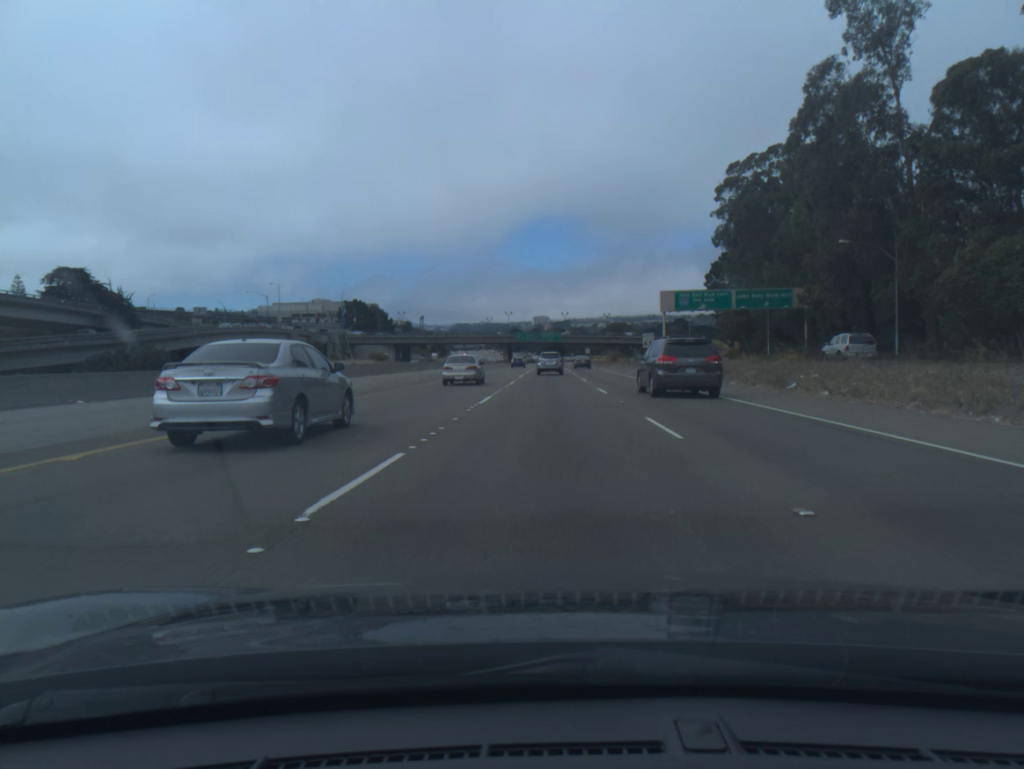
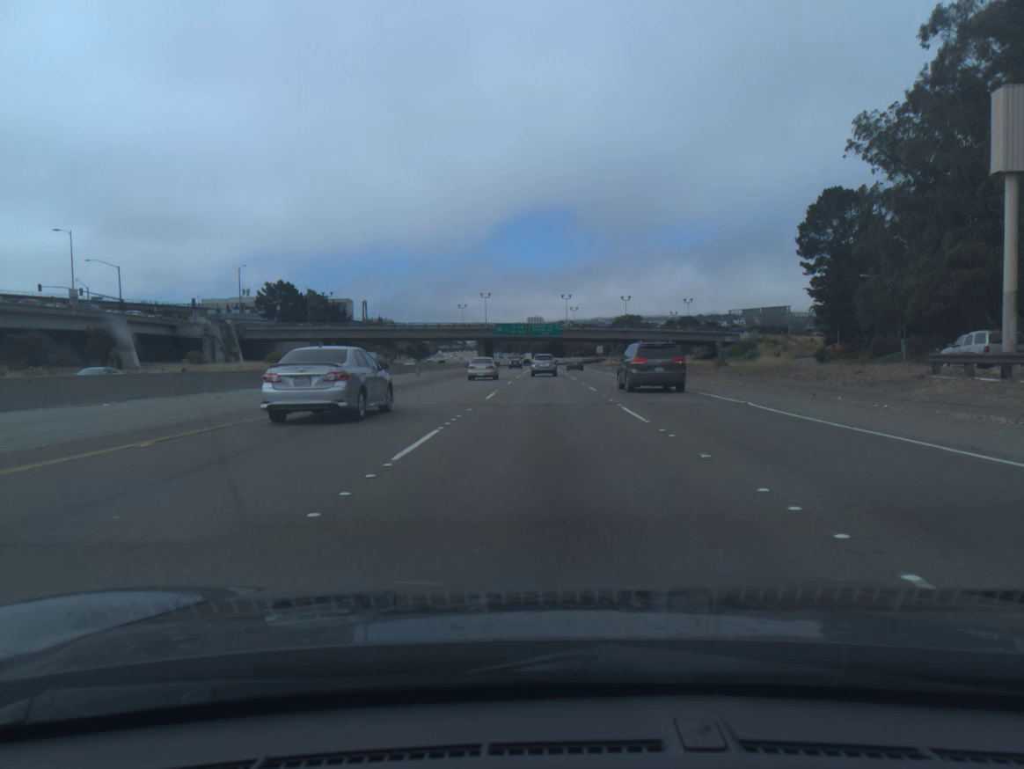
(+0.3, +70.6) m; 0°
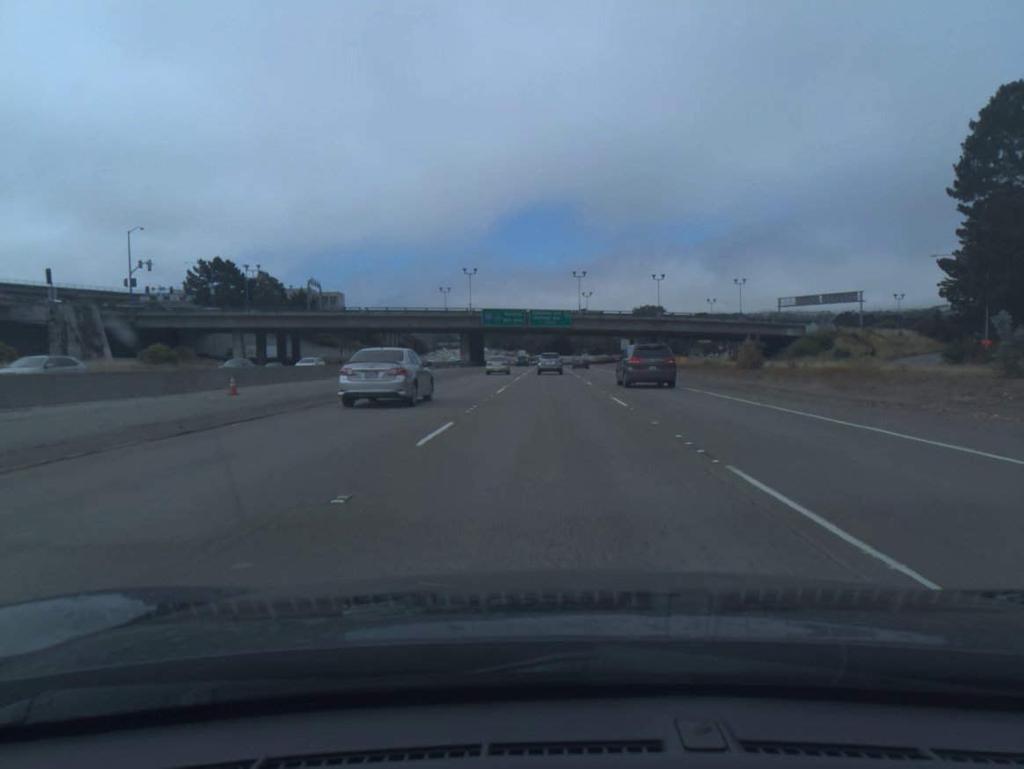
(-0.1, +42.4) m; 0°
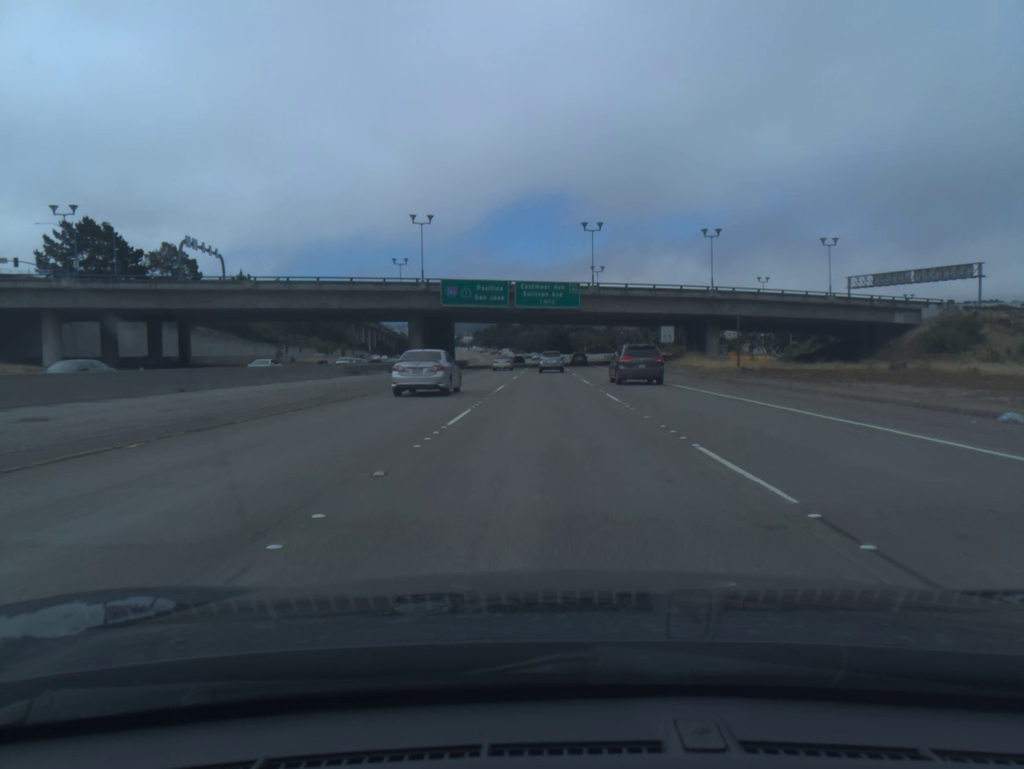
(+0.1, +43.0) m; 0°
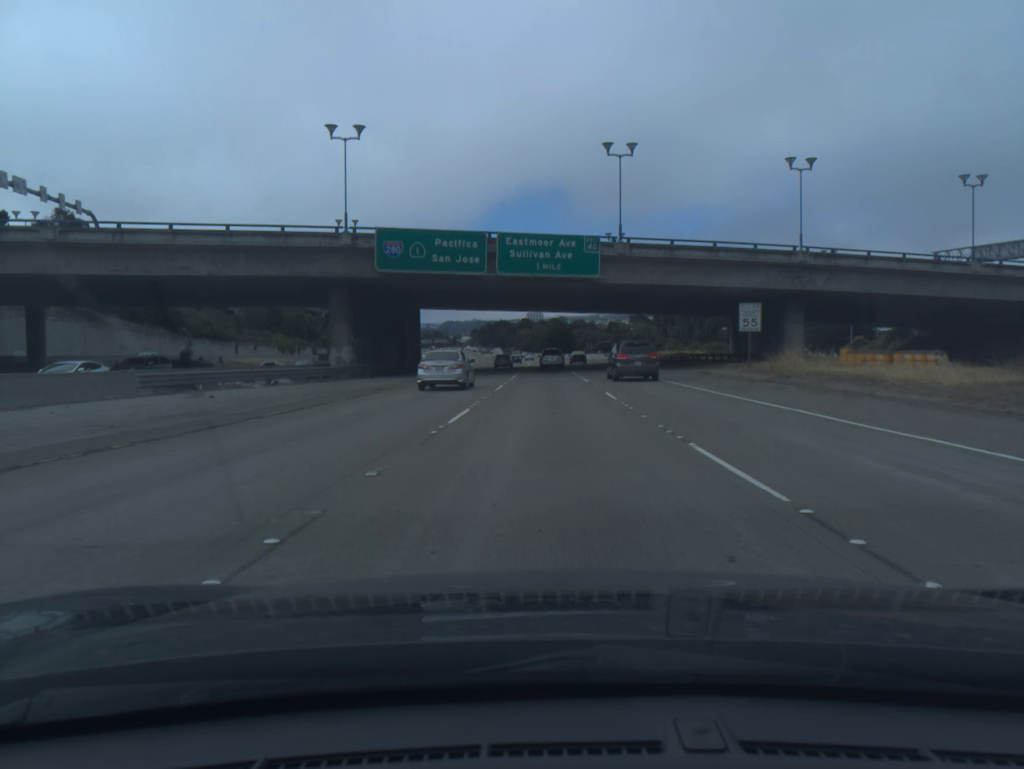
(0.0, +29.0) m; 0°
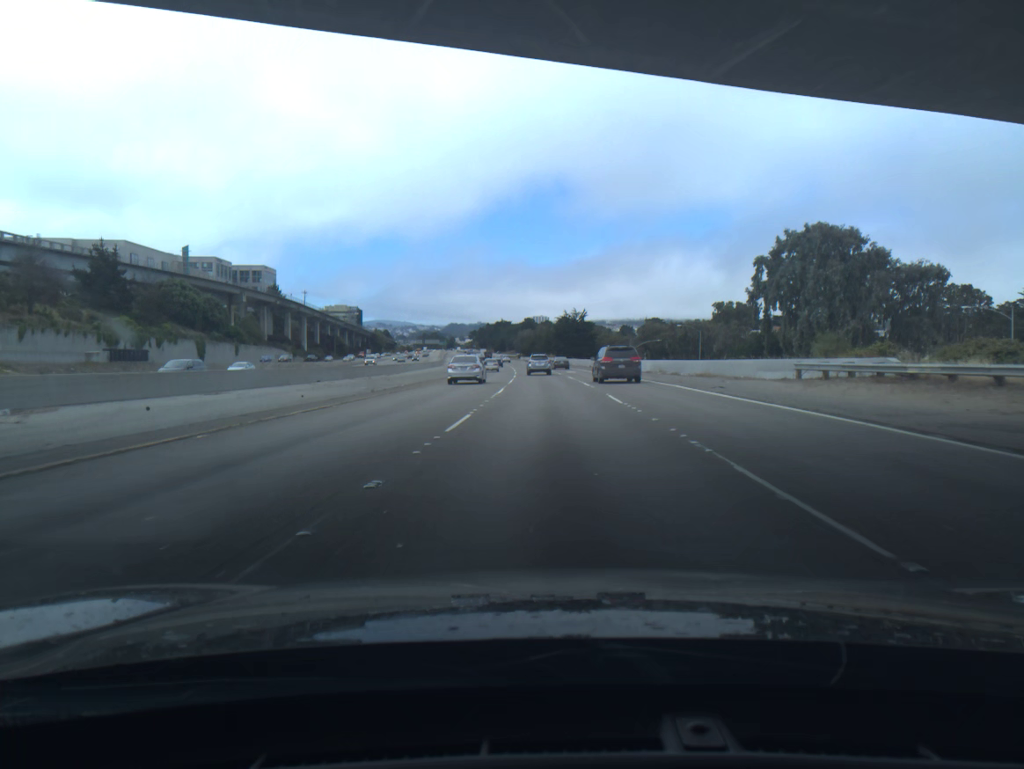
(-0.1, +73.1) m; 0°
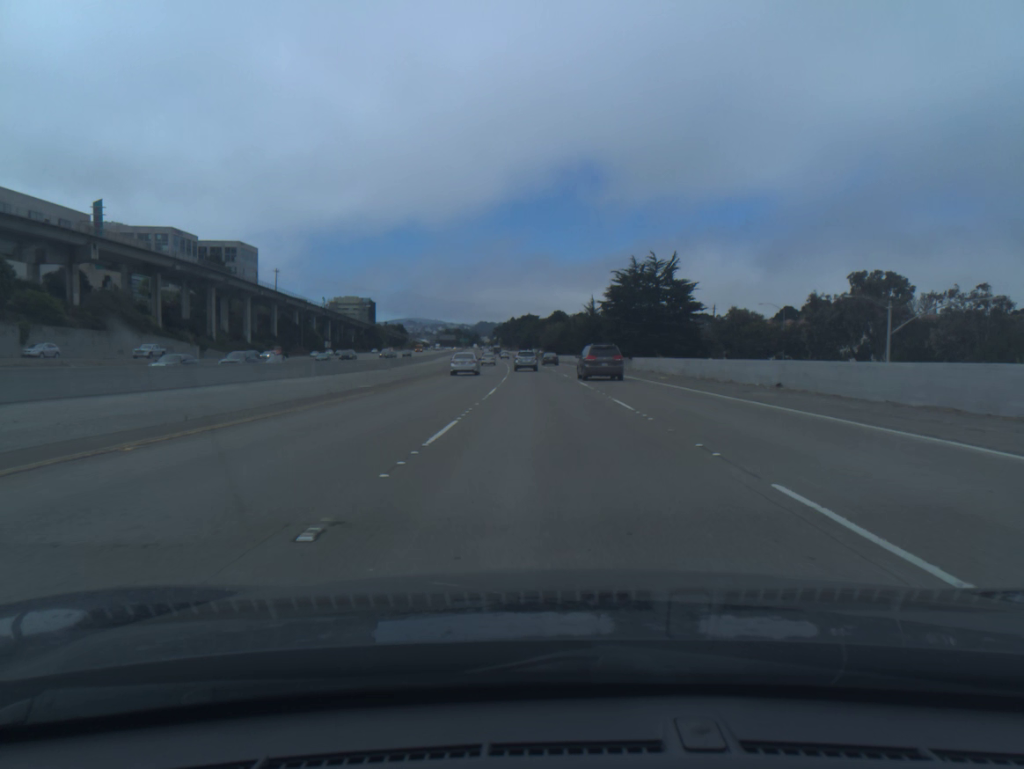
(-1.3, +74.5) m; -2°
